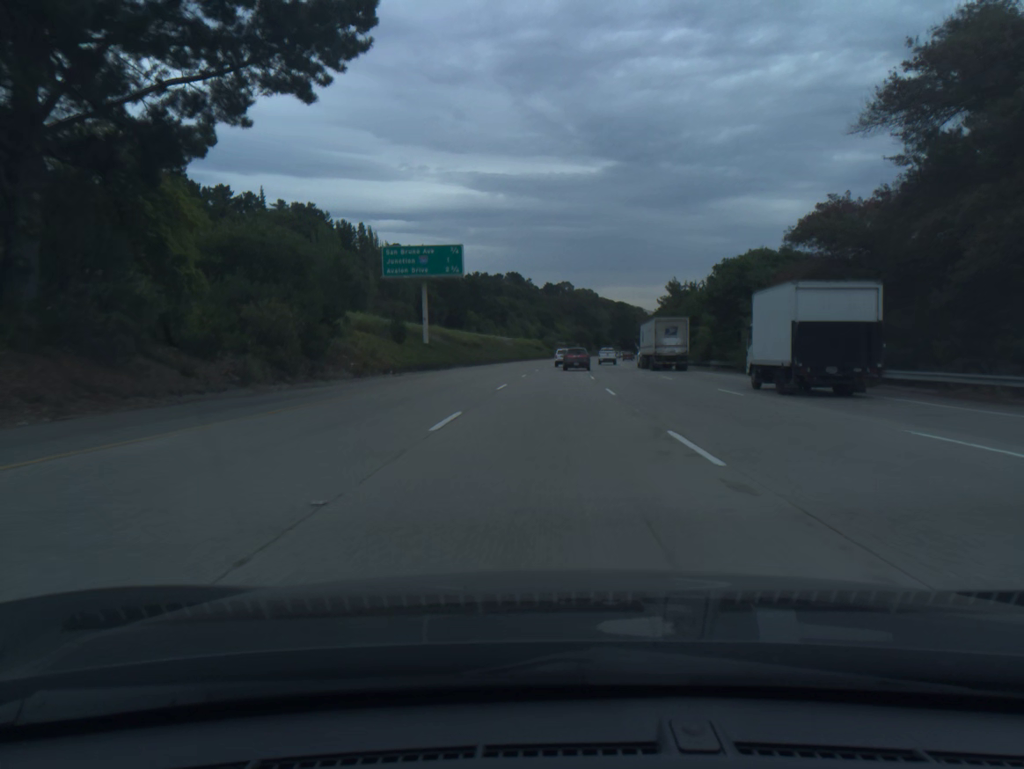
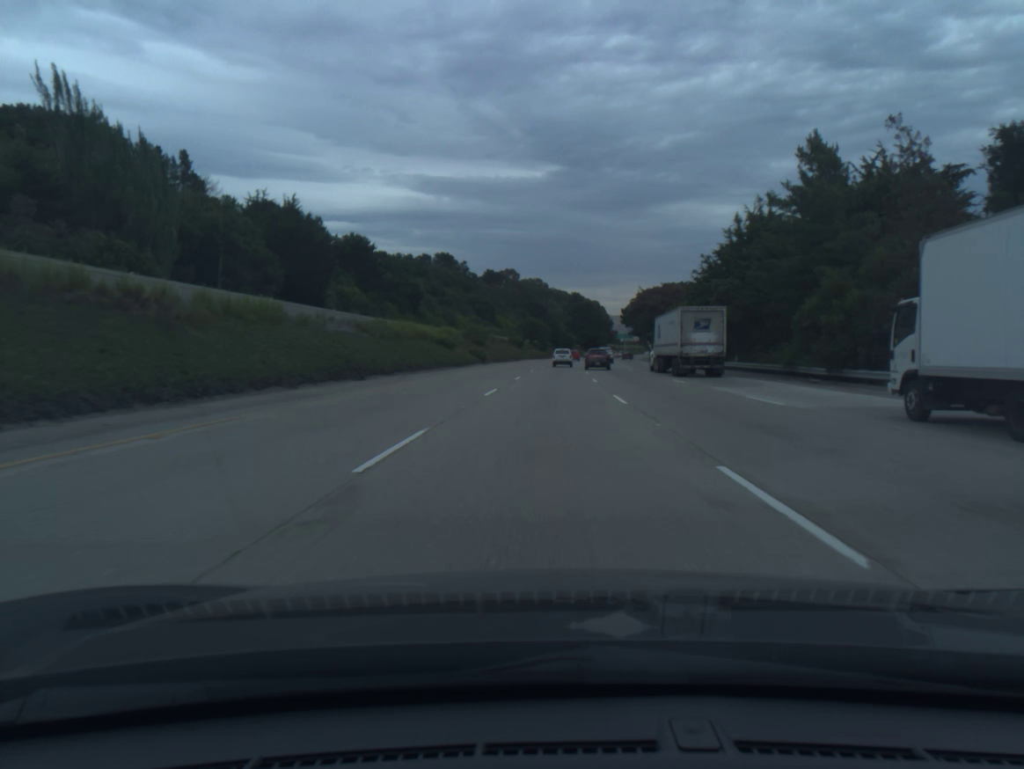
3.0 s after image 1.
(+3.5, +91.5) m; +4°
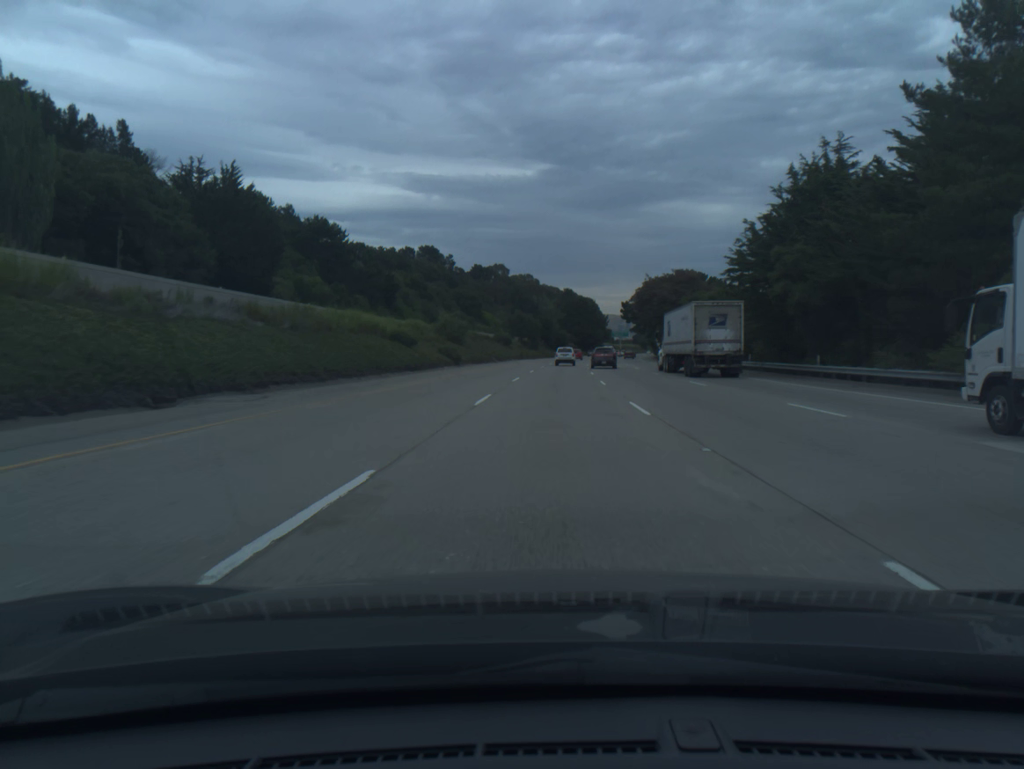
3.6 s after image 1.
(+0.1, +18.5) m; +1°
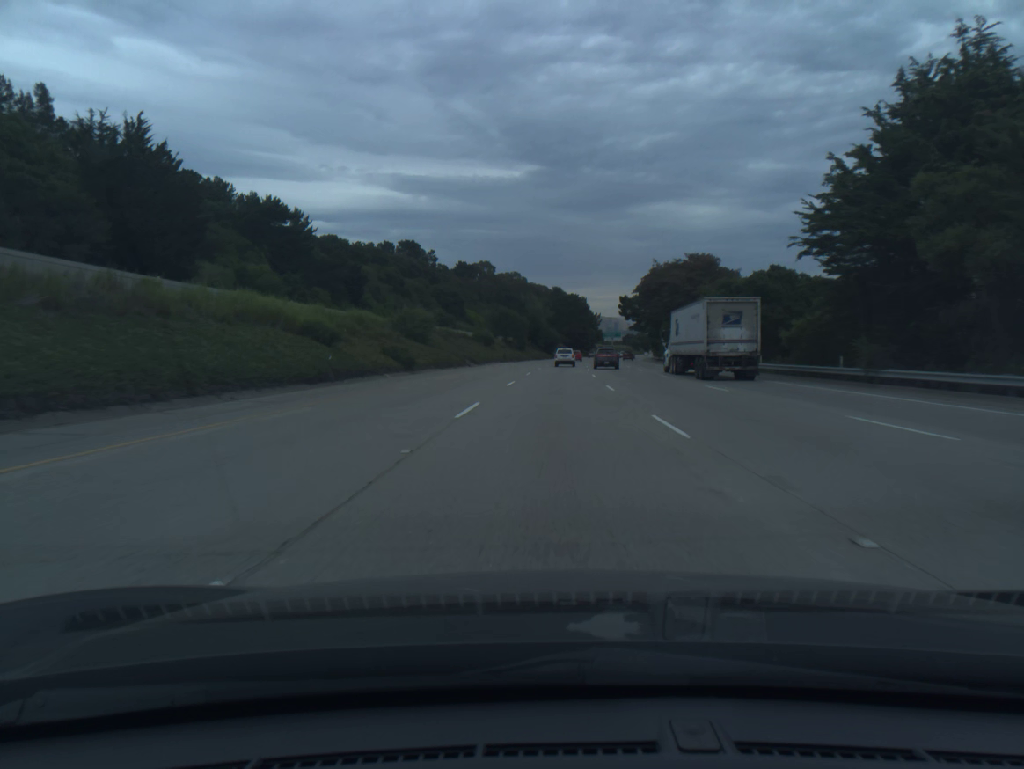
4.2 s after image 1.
(+0.1, +18.5) m; +1°
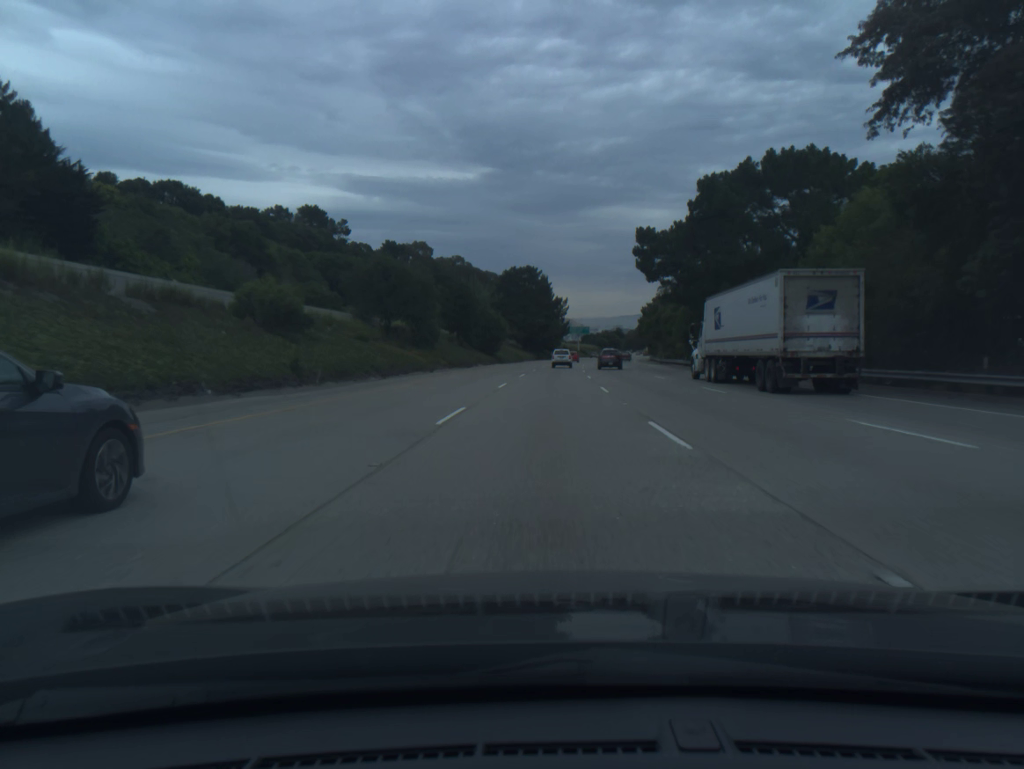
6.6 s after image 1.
(+2.4, +74.1) m; +3°
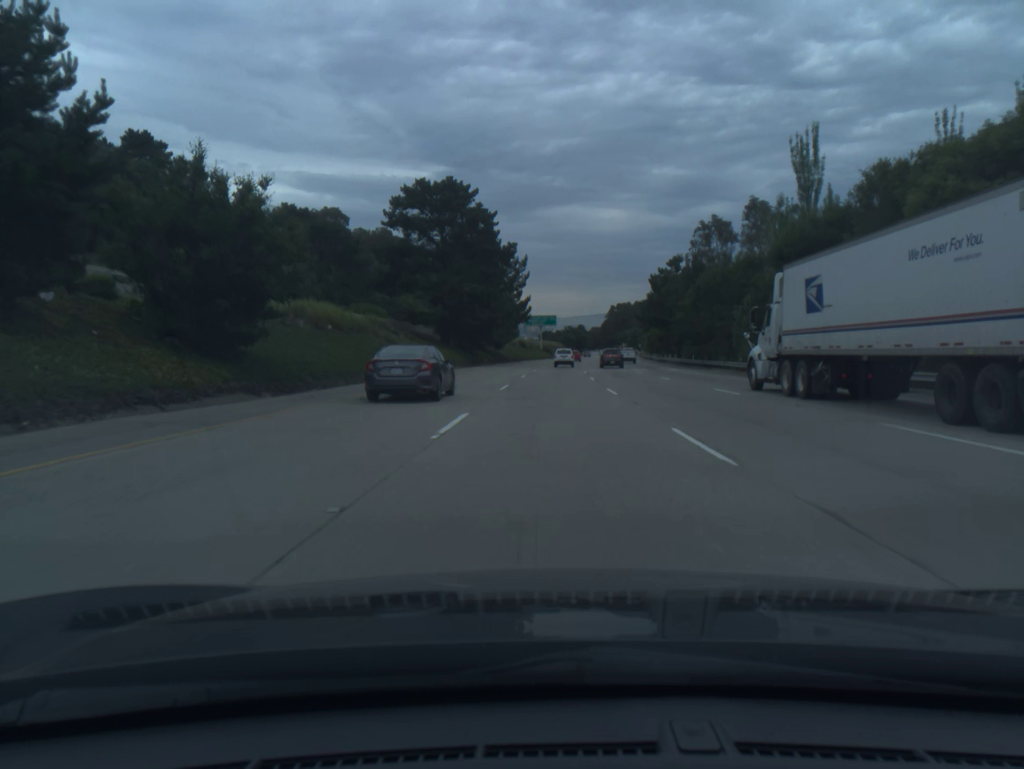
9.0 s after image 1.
(+1.8, +74.6) m; +3°
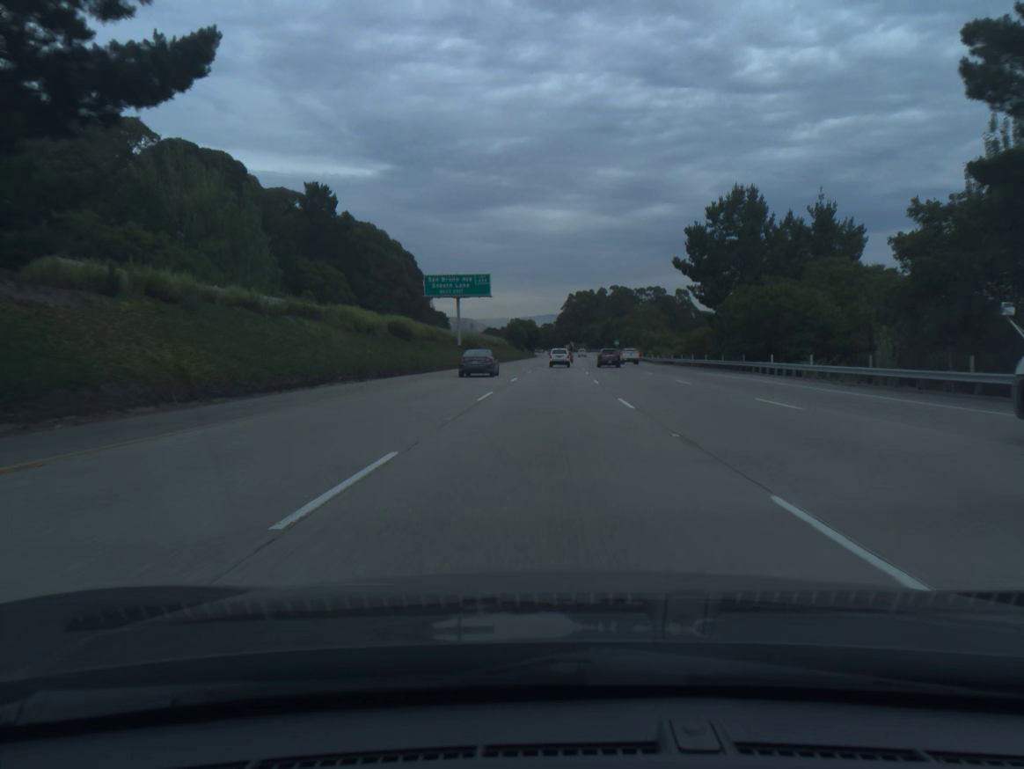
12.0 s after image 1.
(+3.4, +93.8) m; +4°
